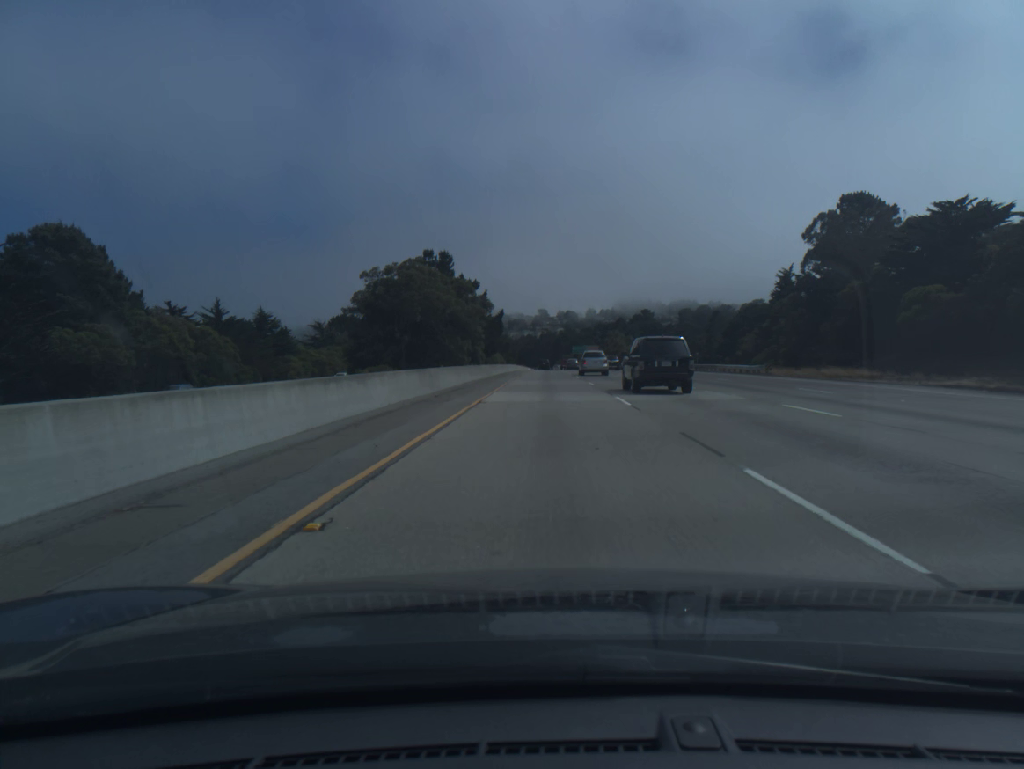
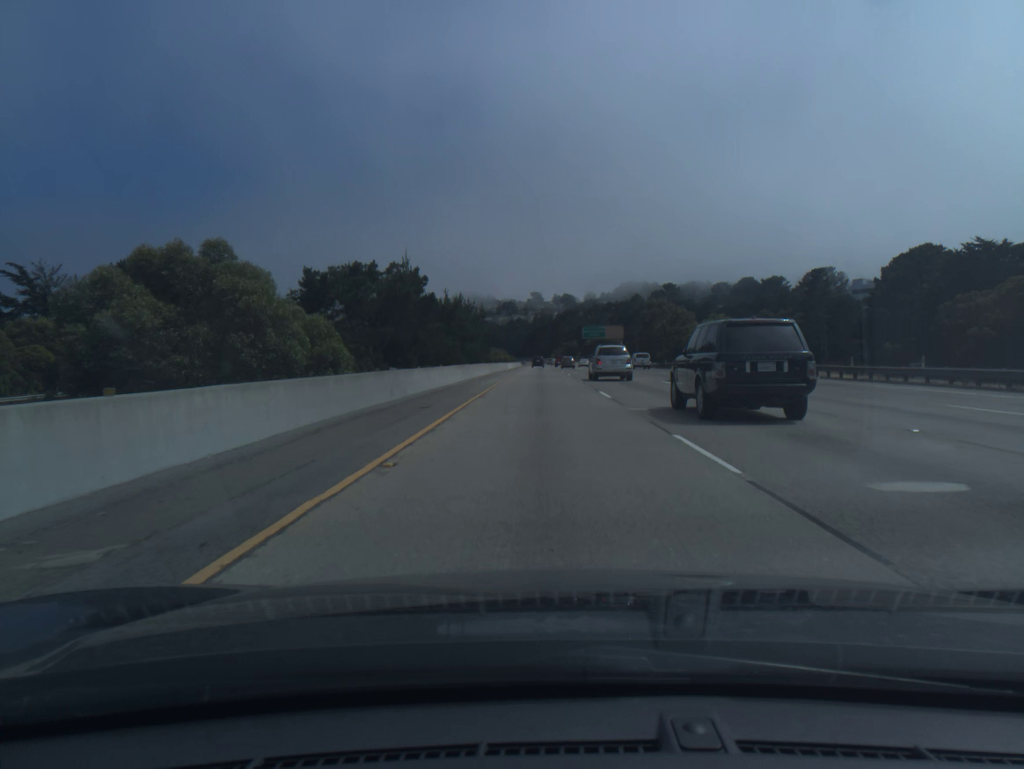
(+0.5, +99.2) m; 0°
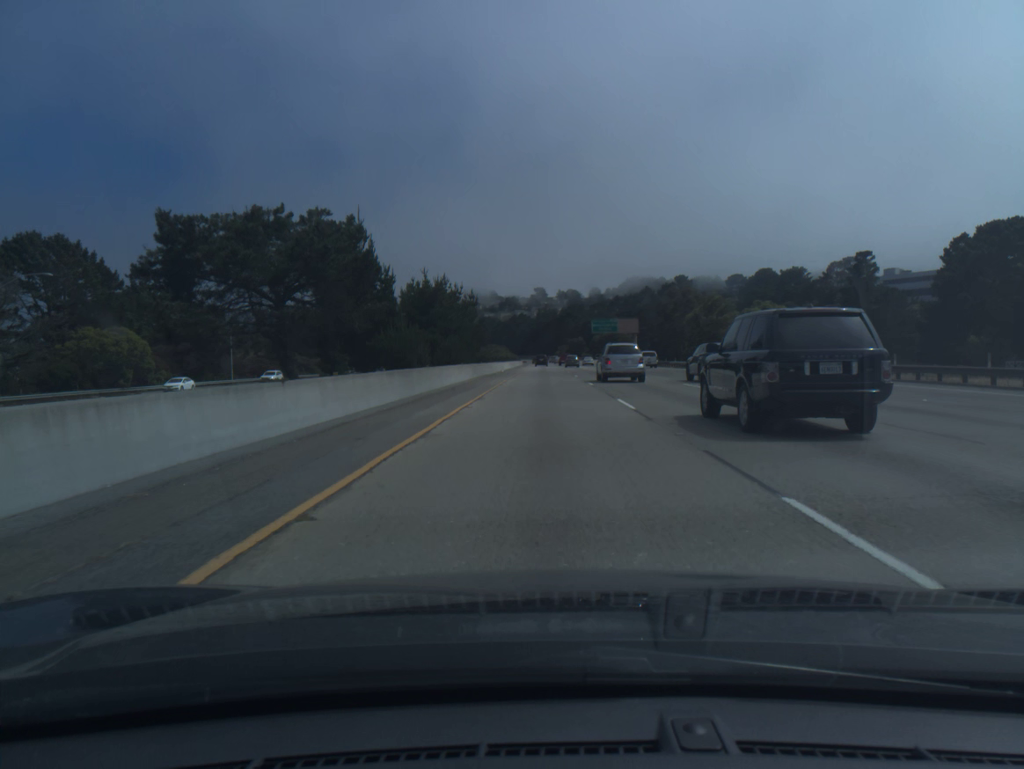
(0.0, +19.8) m; 0°
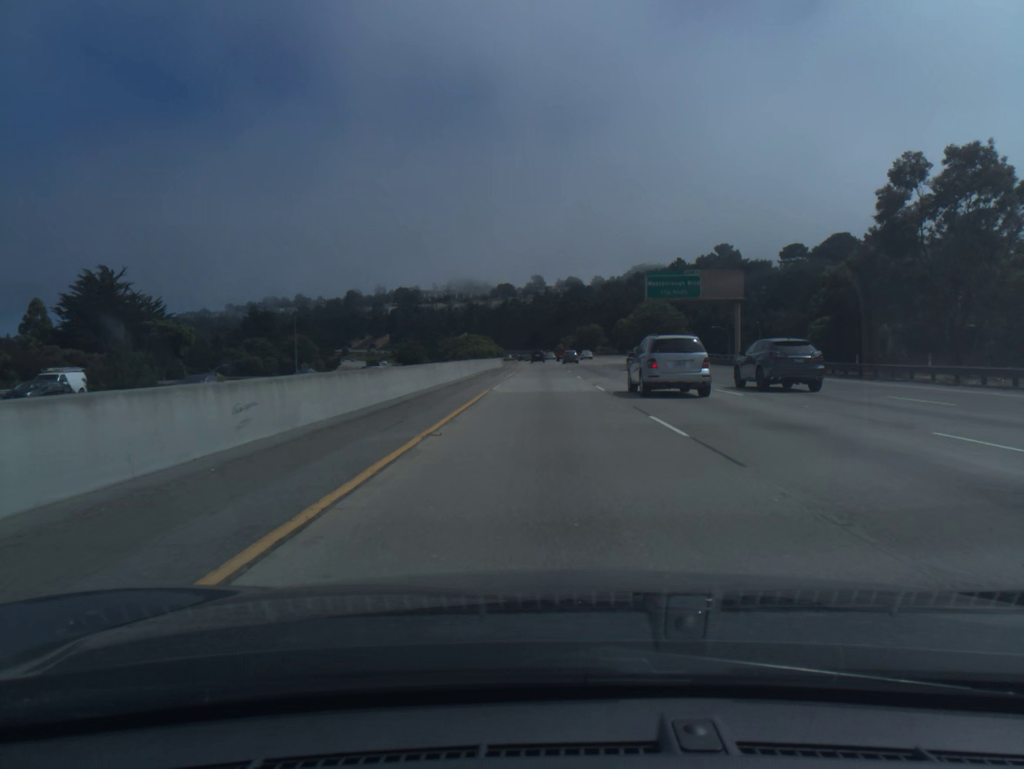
(-0.2, +79.3) m; 0°
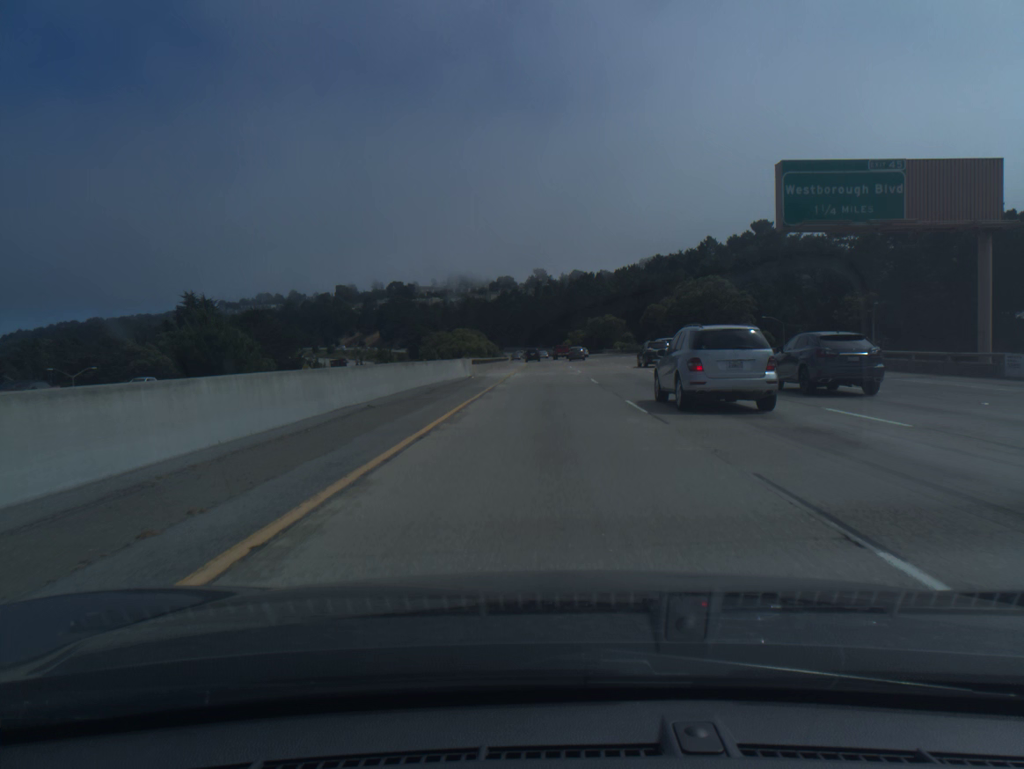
(0.0, +39.6) m; 0°
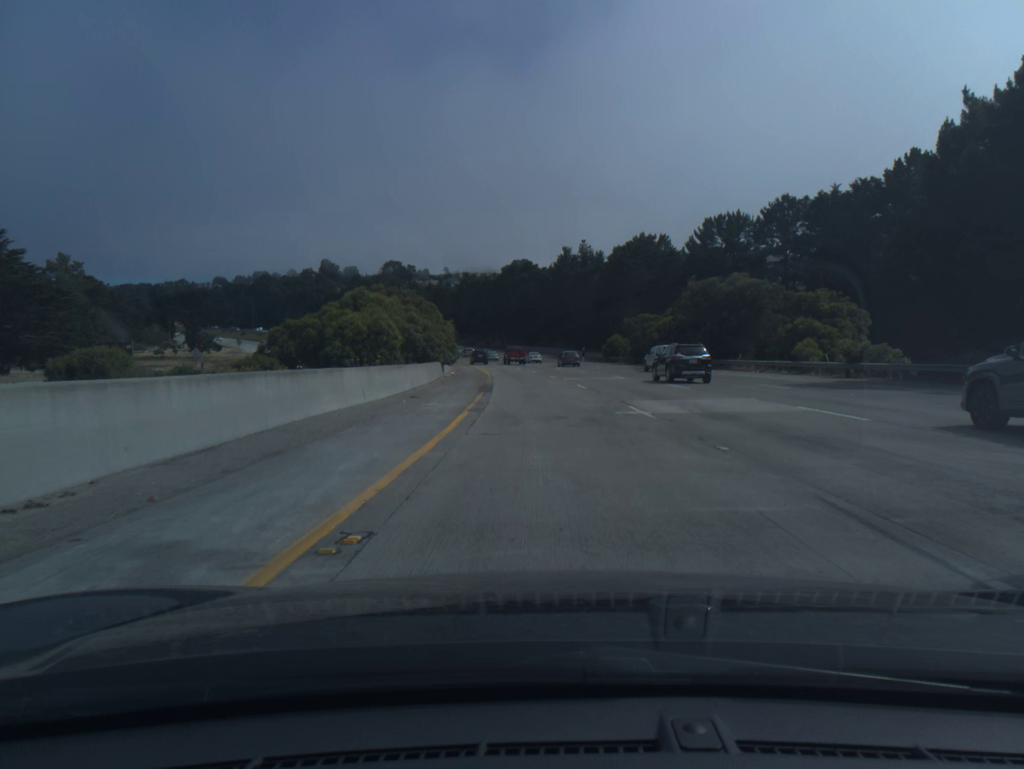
(-0.7, +98.3) m; -1°
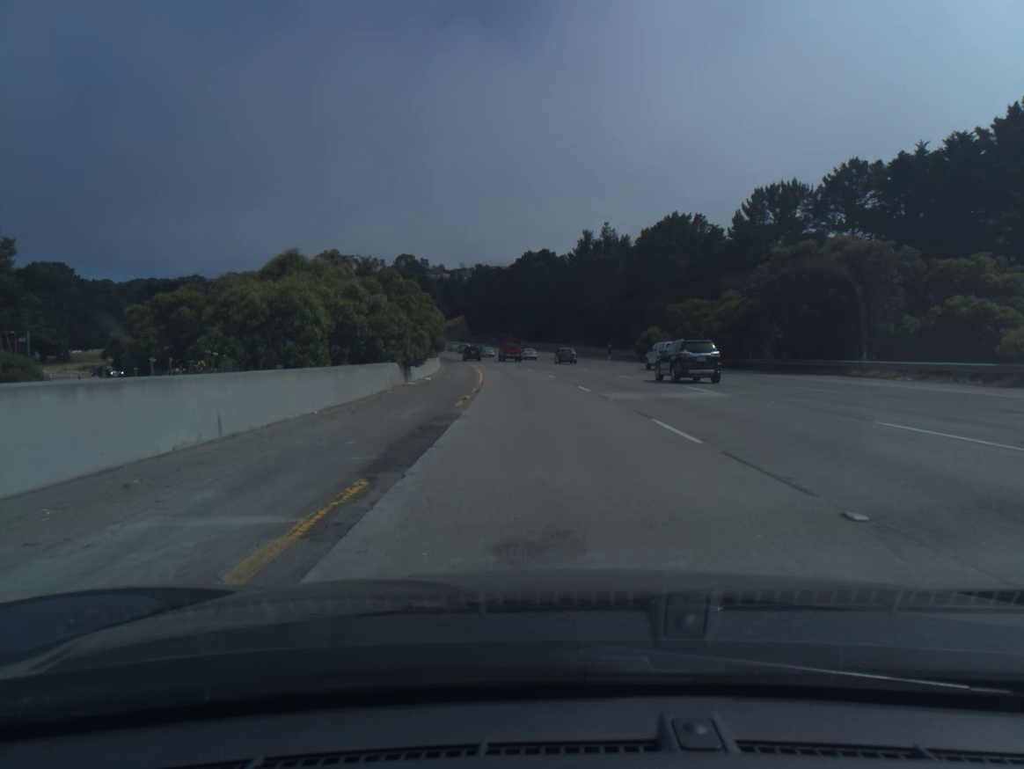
(-0.2, +19.6) m; -1°
